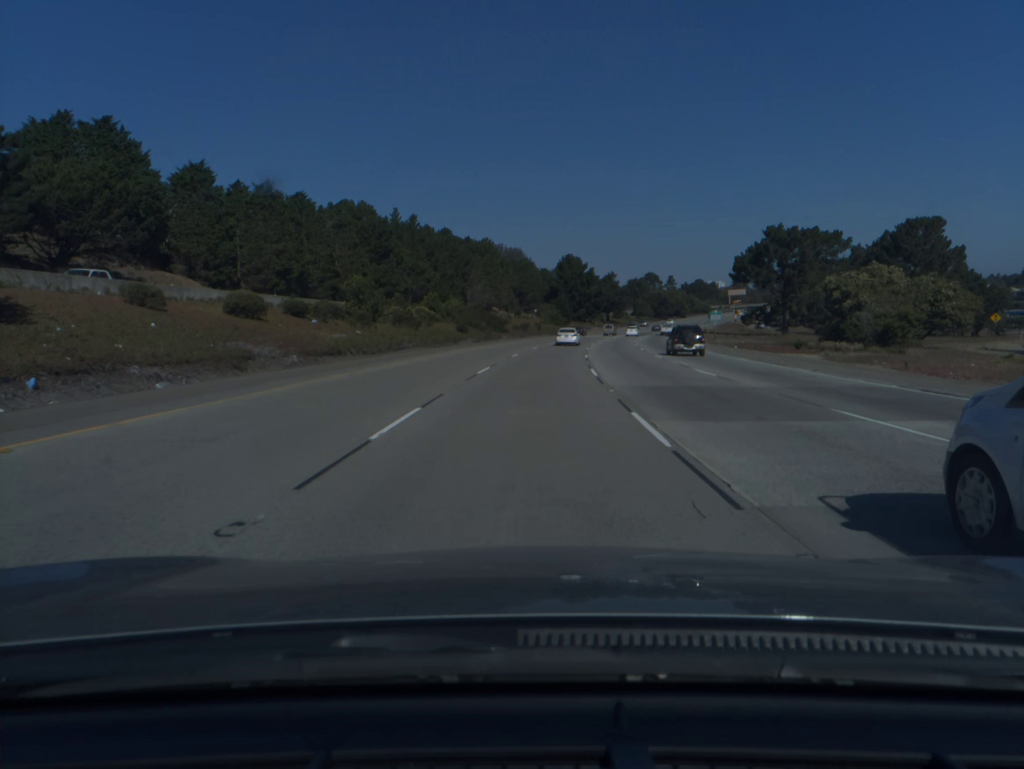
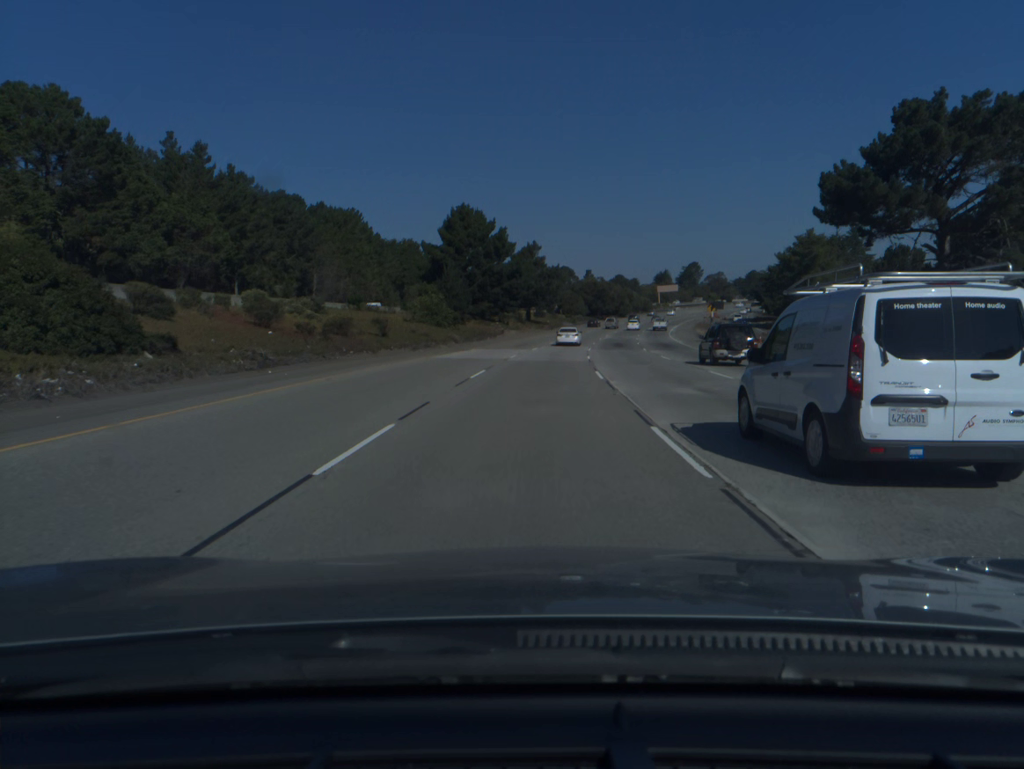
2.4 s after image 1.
(+4.5, +74.8) m; +7°
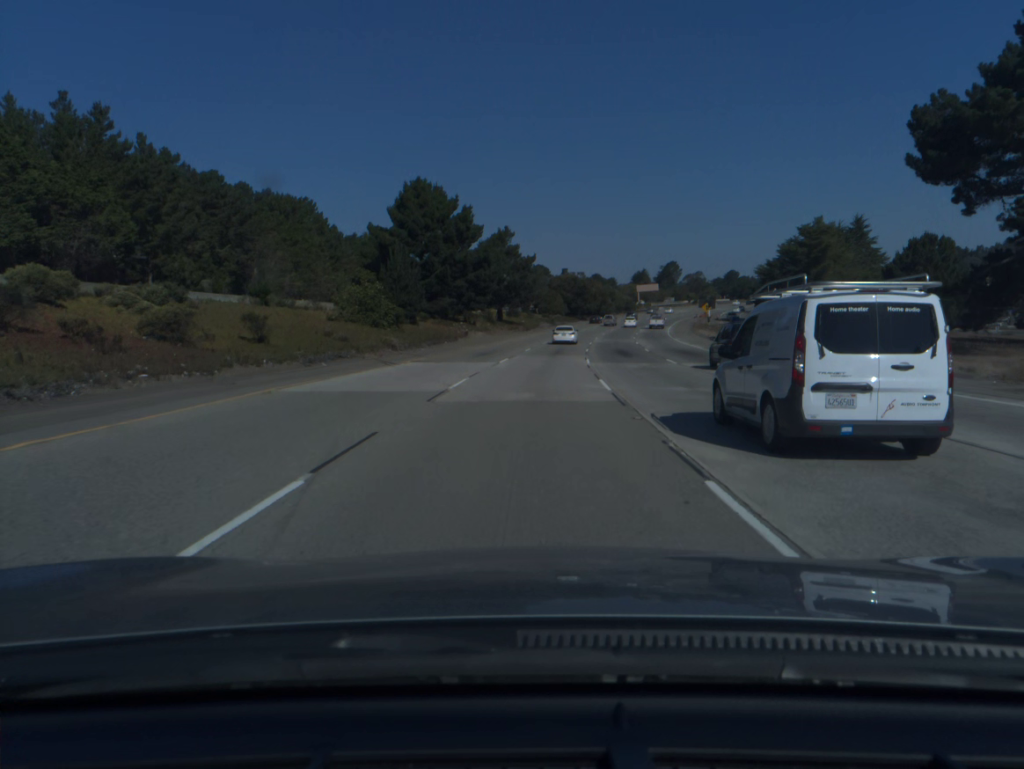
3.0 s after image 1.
(+0.3, +18.6) m; +2°
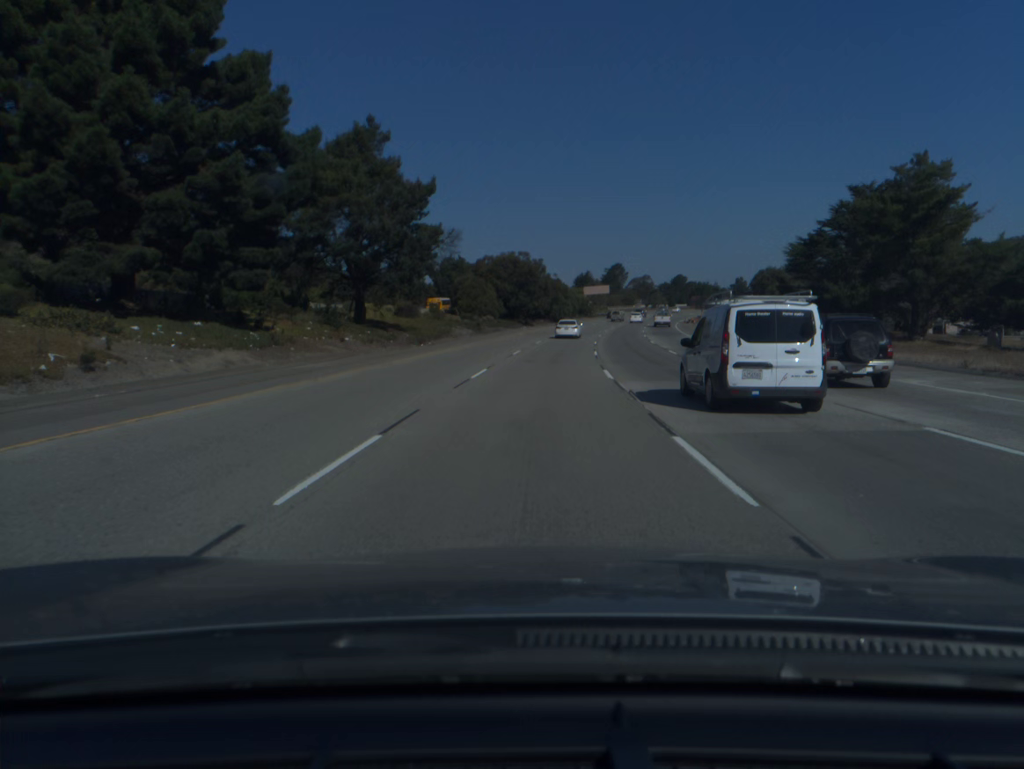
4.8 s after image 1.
(+2.3, +55.5) m; +5°
